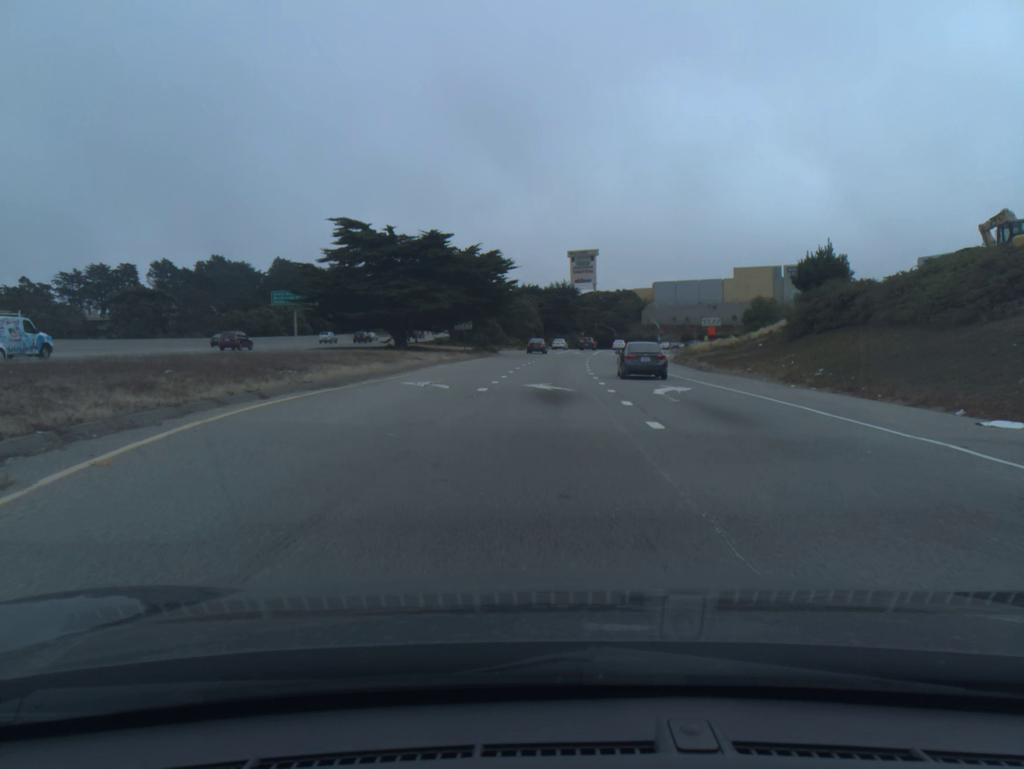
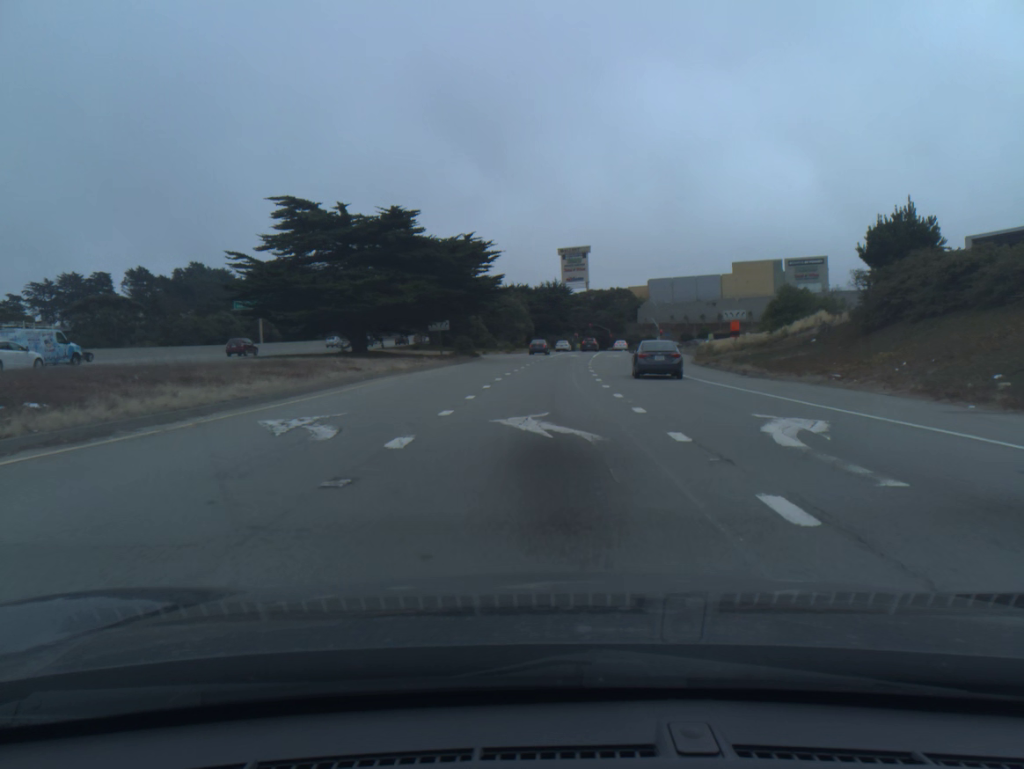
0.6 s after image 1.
(0.0, +11.7) m; 0°
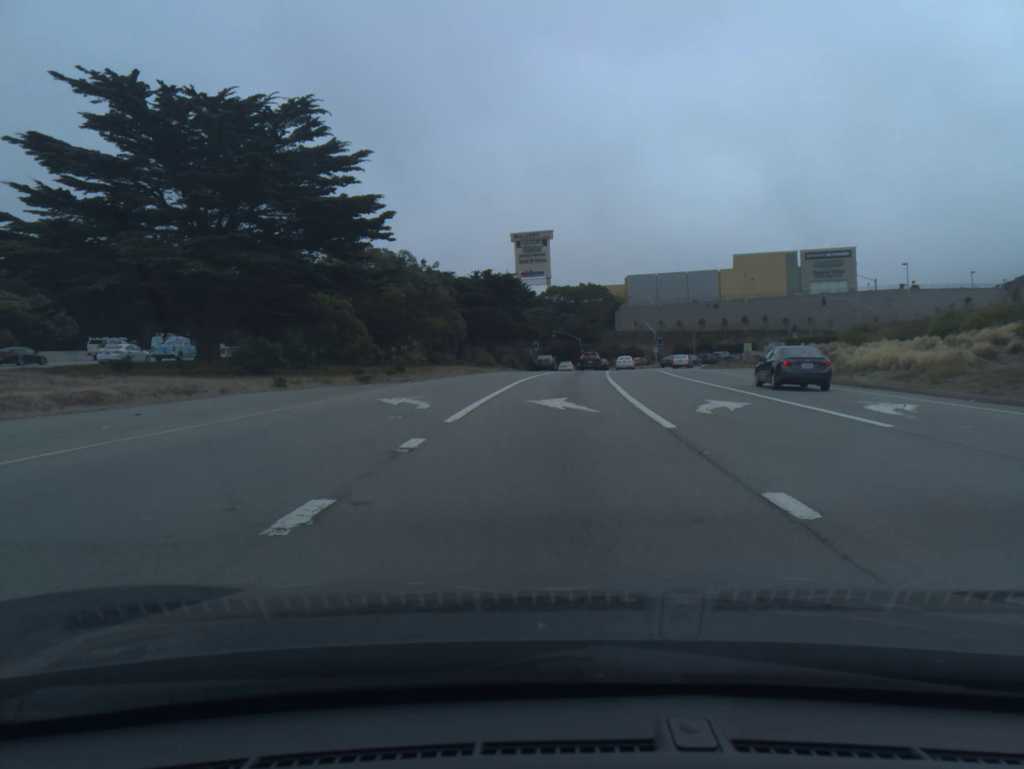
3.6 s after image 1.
(+1.5, +54.0) m; +3°
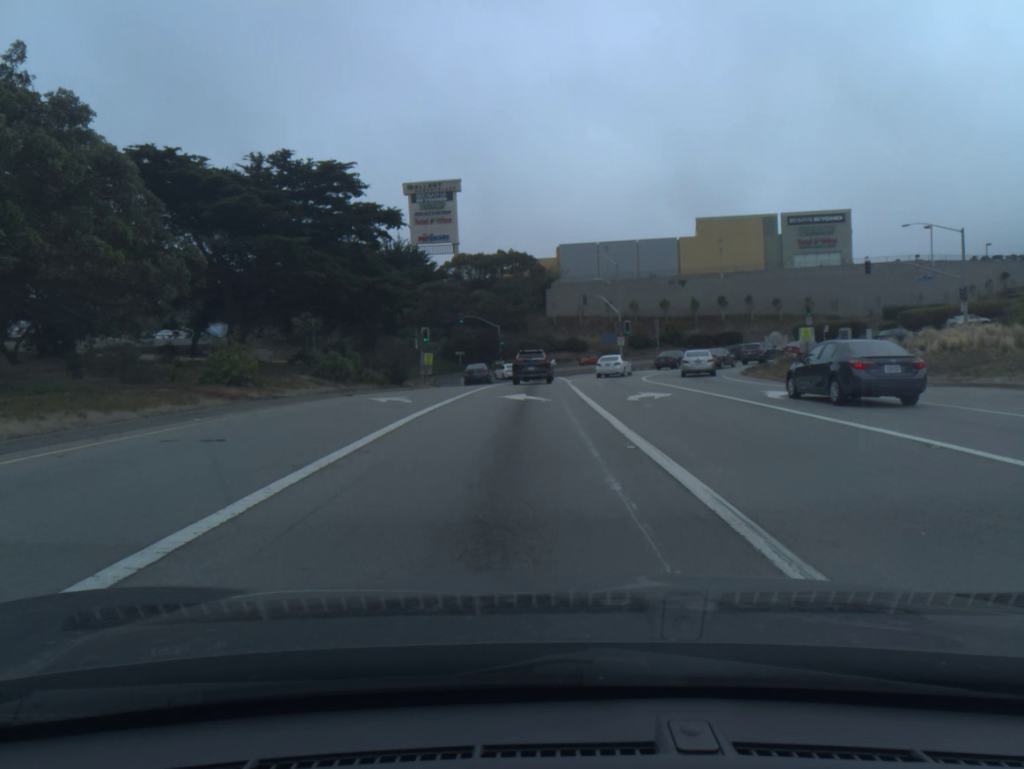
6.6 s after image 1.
(+2.2, +43.2) m; +6°
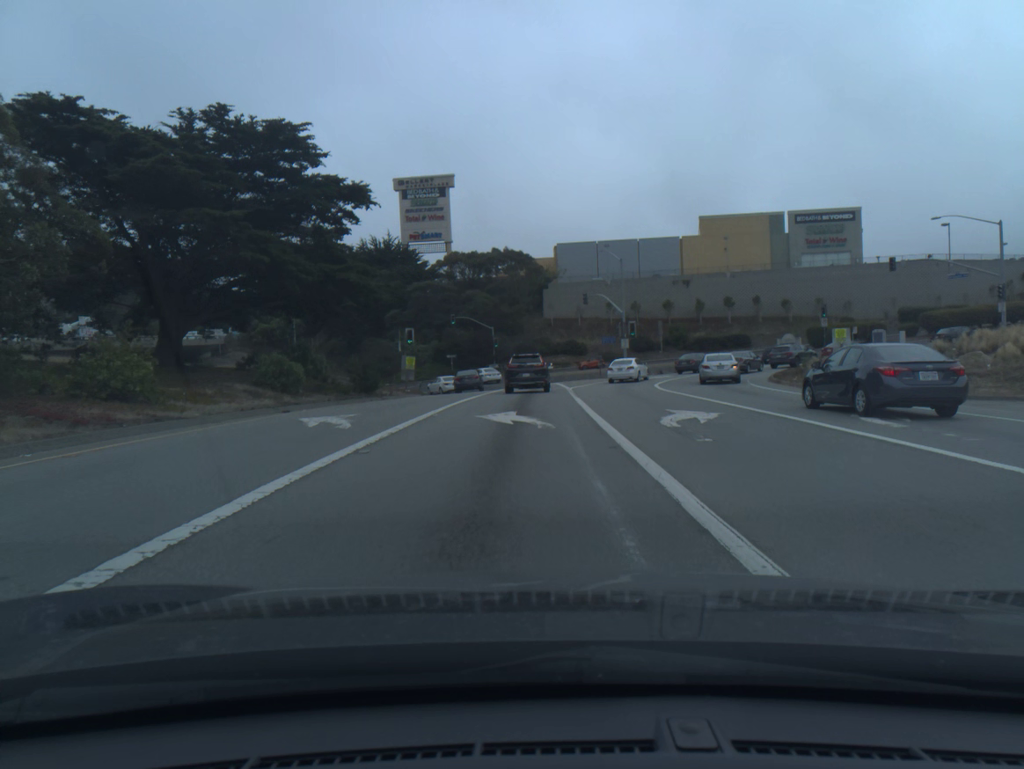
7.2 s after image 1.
(0.0, +6.6) m; 0°
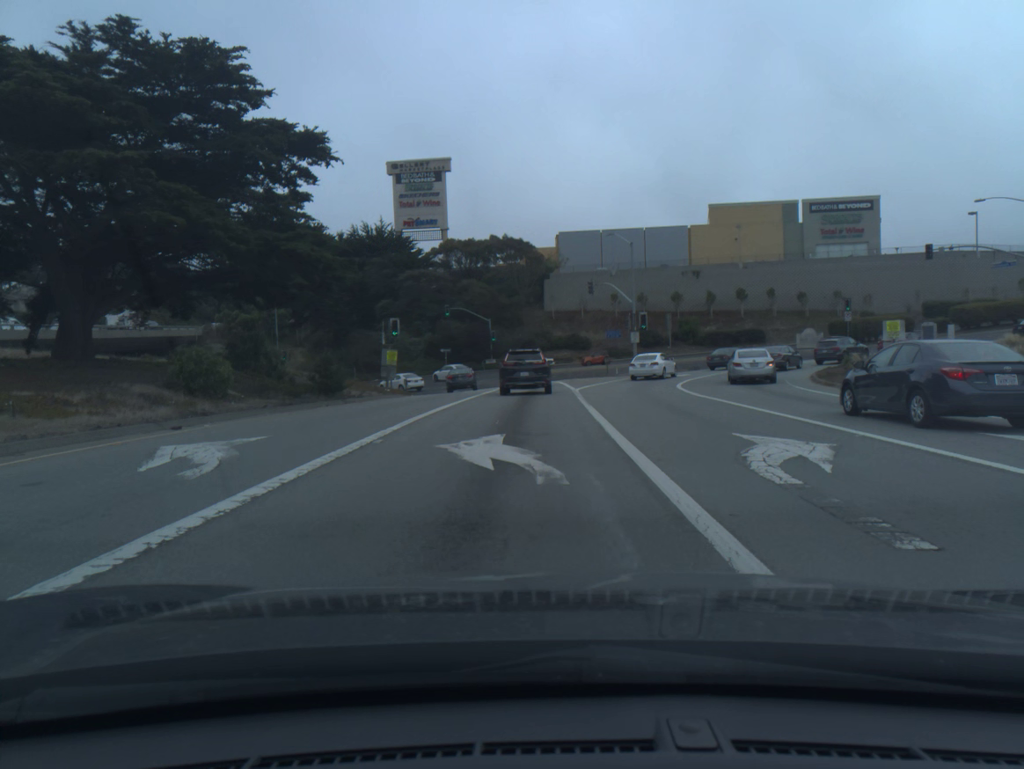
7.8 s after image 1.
(0.0, +6.3) m; 0°
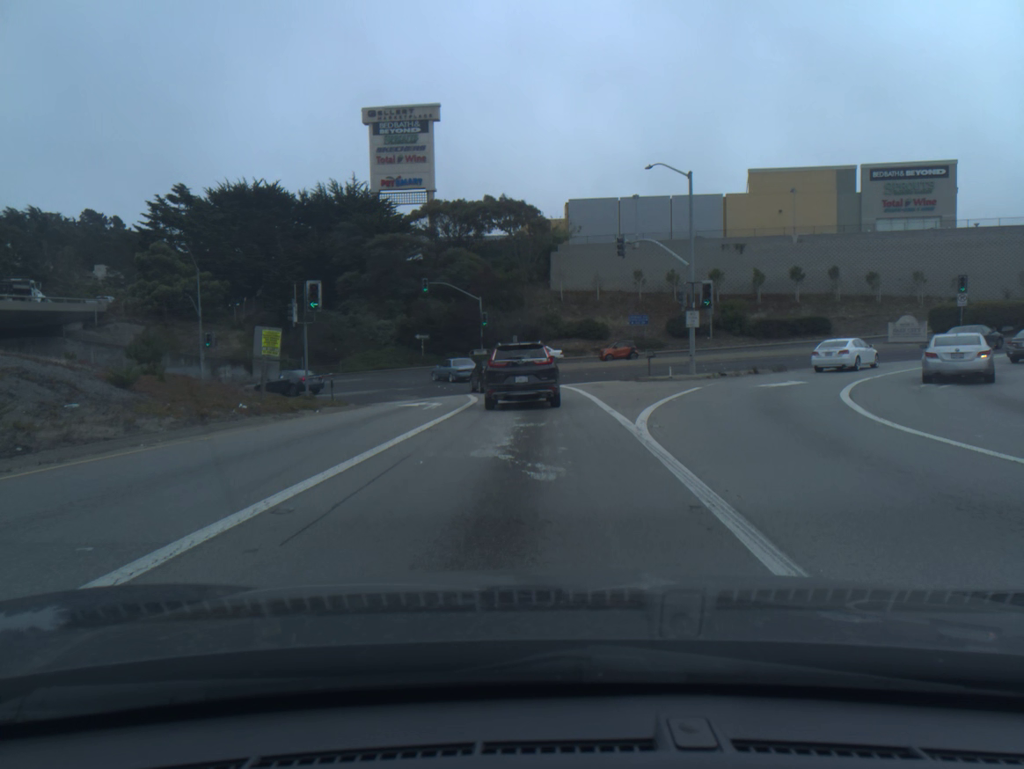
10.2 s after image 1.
(-0.1, +19.8) m; 0°
